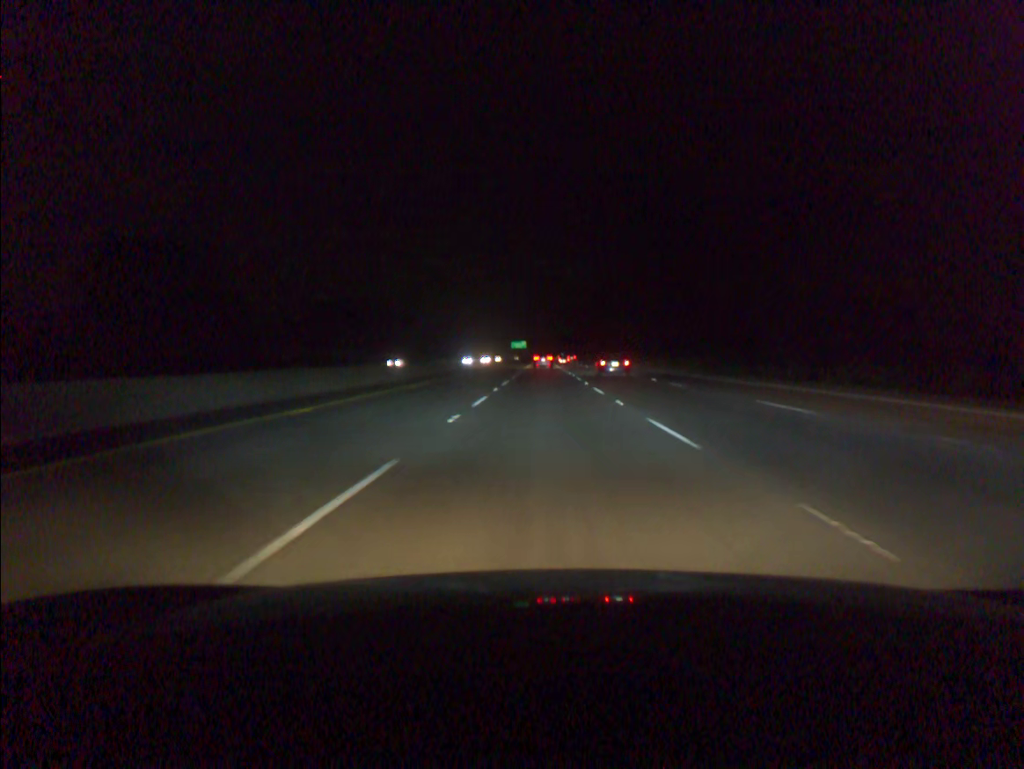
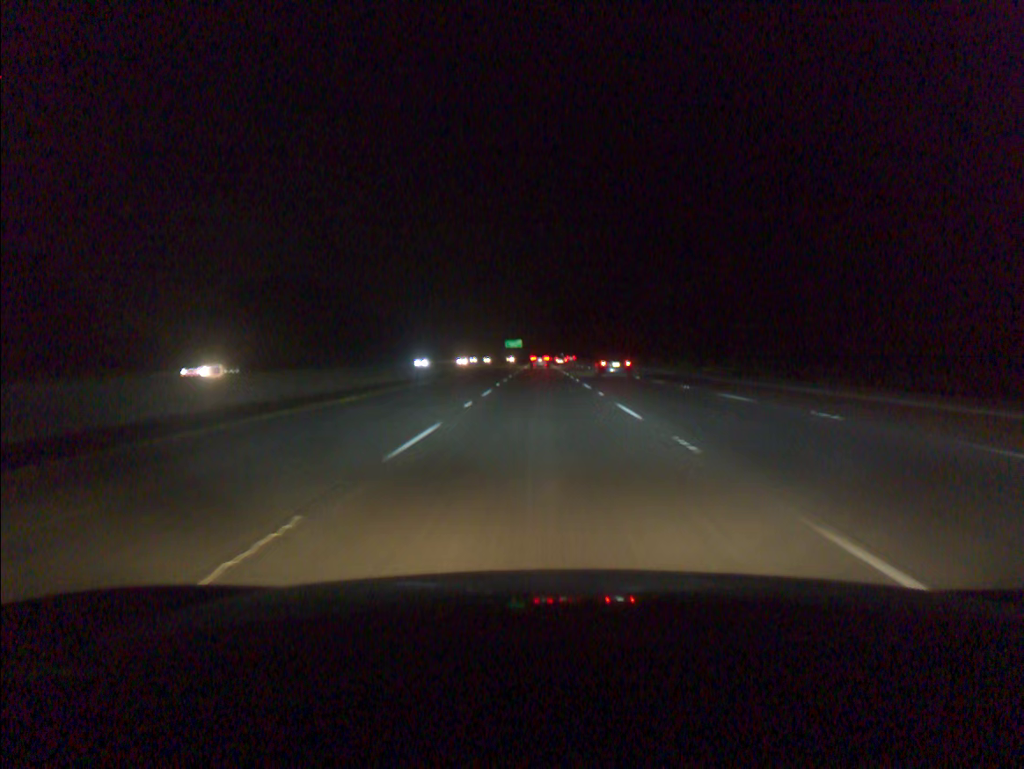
(+0.1, +39.0) m; 0°
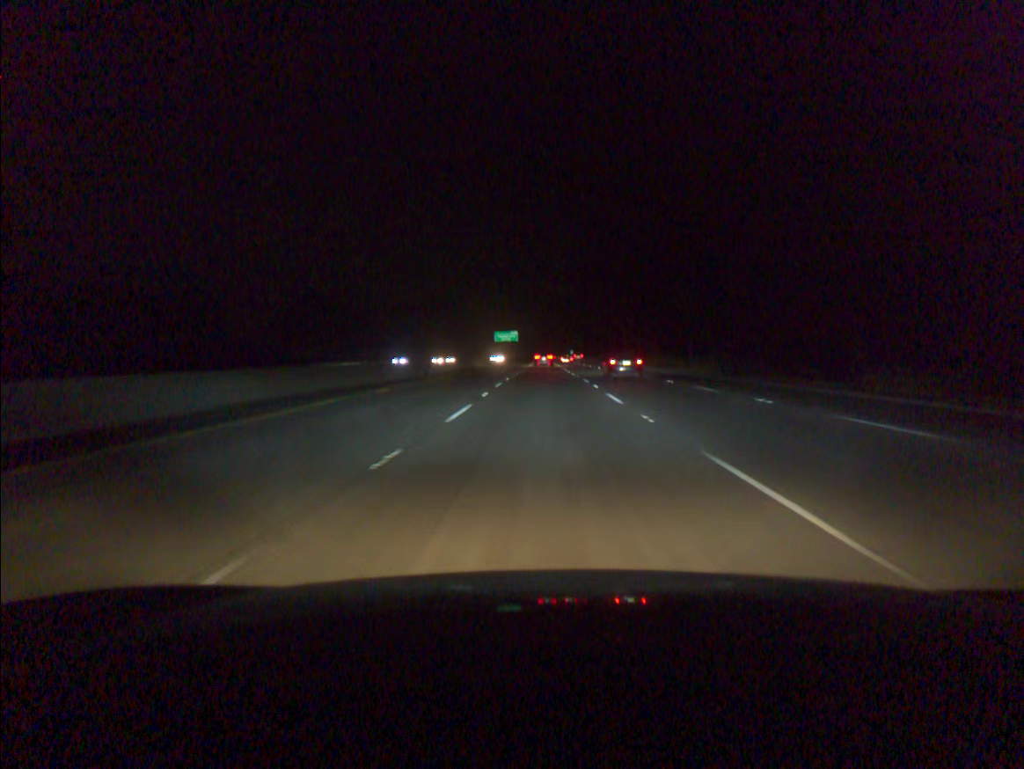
(-0.2, +97.9) m; 0°
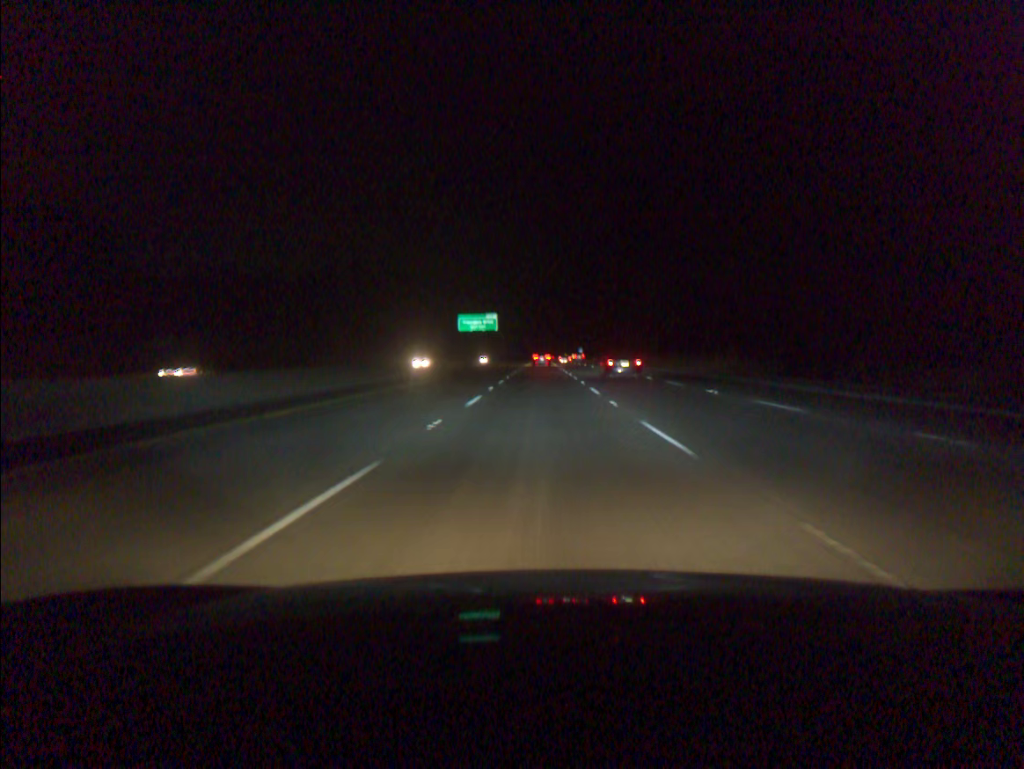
(+0.3, +97.2) m; 0°
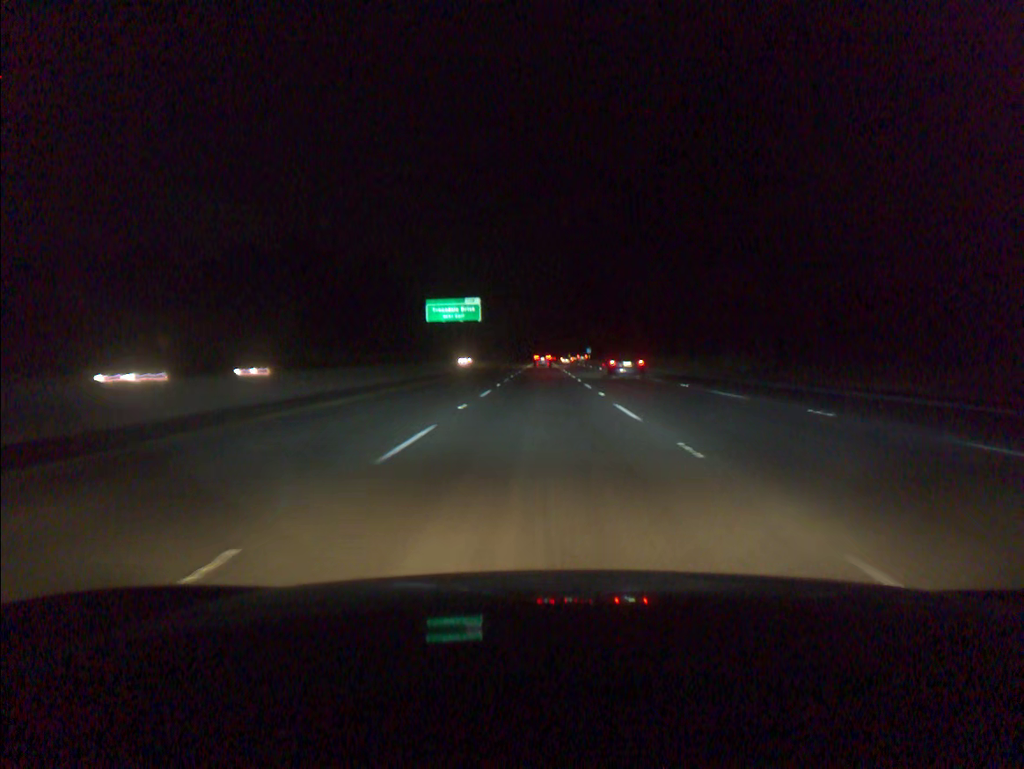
(0.0, +38.8) m; 0°
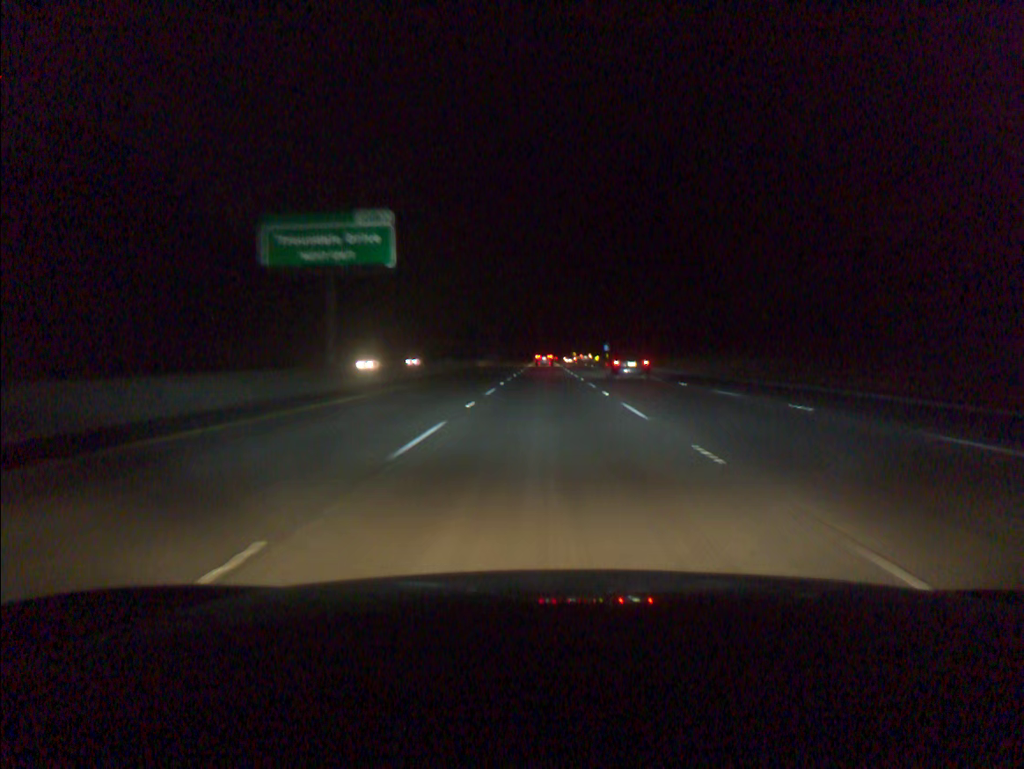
(-0.1, +58.2) m; 0°
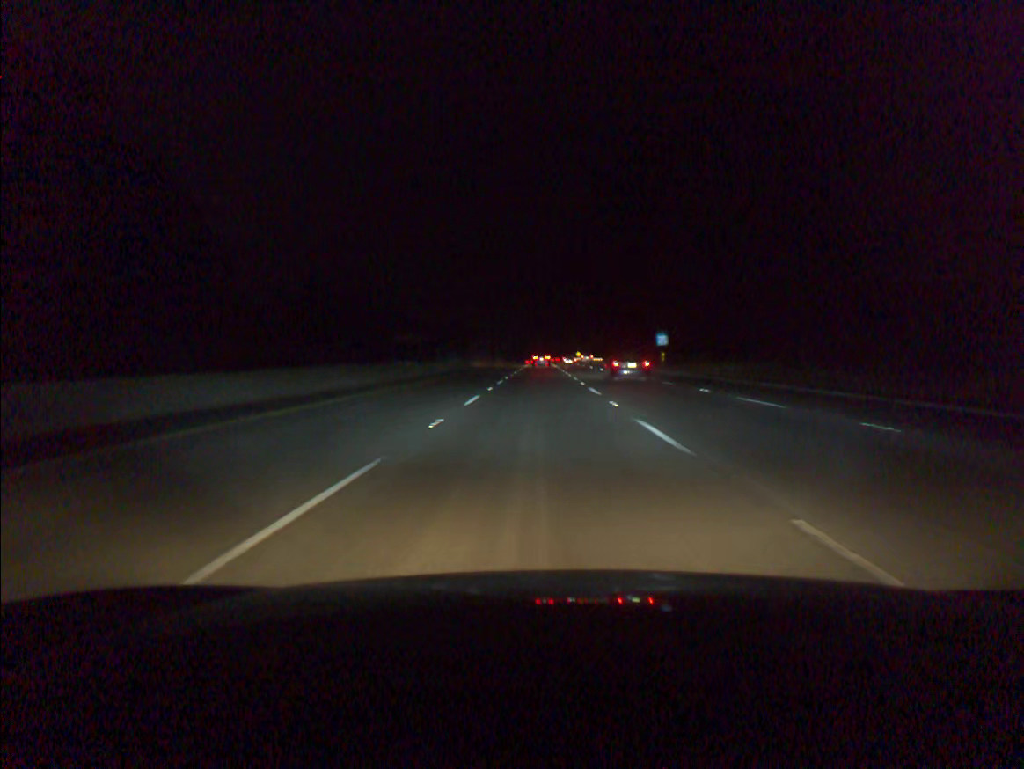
(+0.3, +77.6) m; 0°
